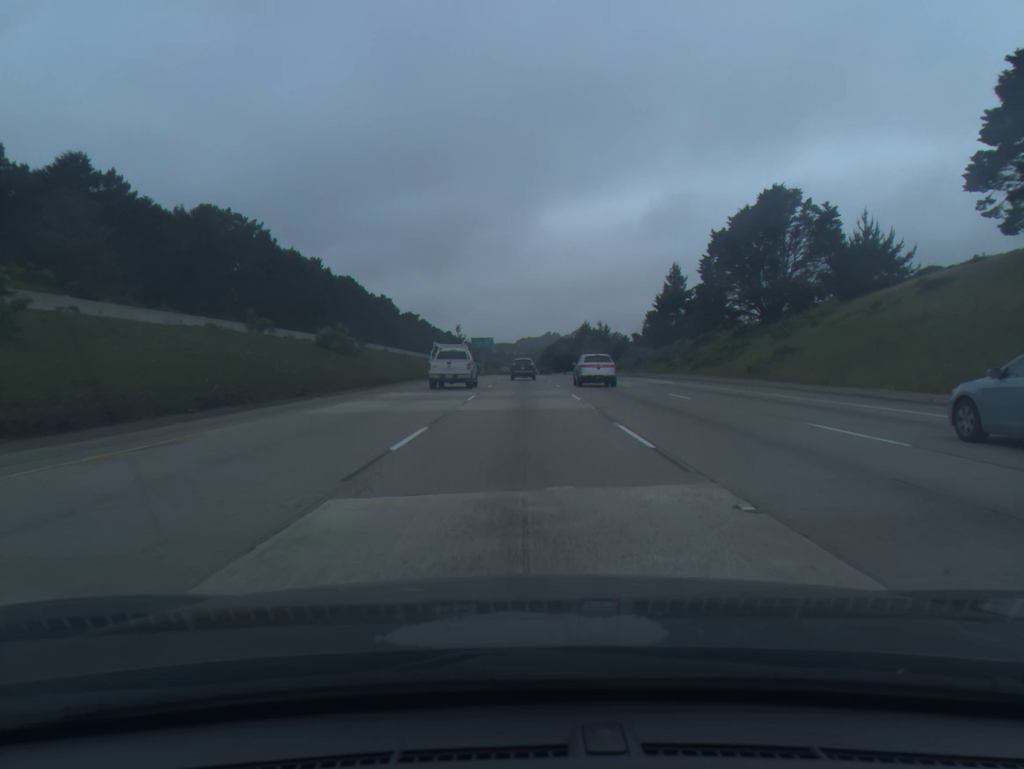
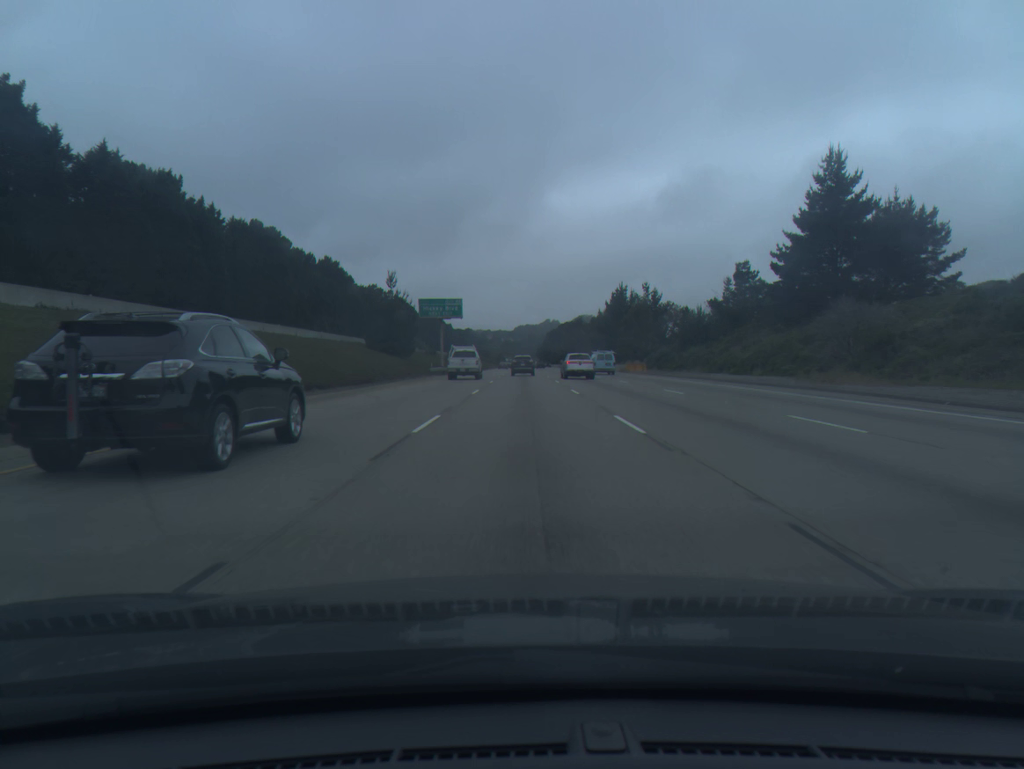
(+0.3, +86.0) m; 0°
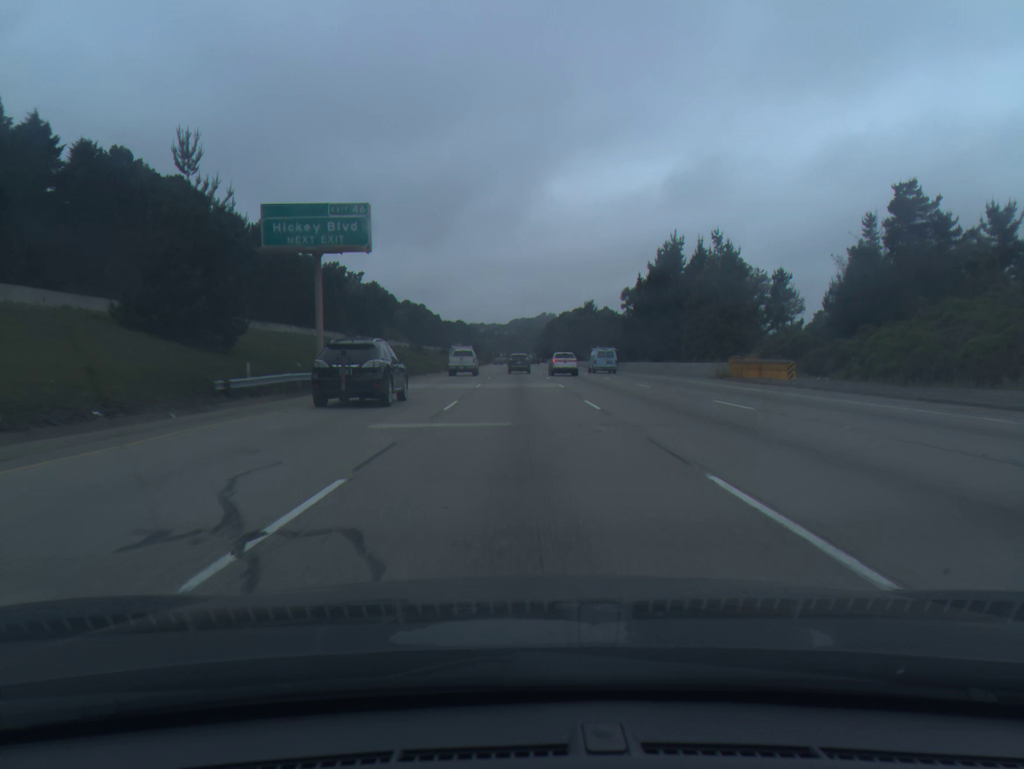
(+0.2, +52.4) m; 0°
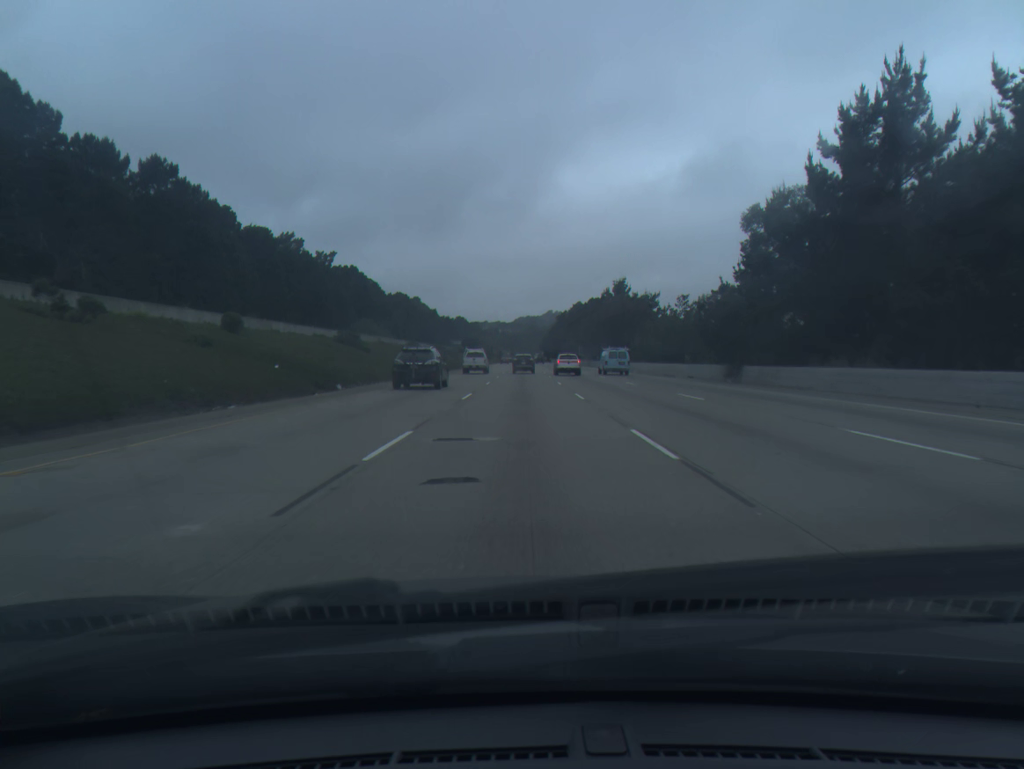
(-0.1, +53.1) m; 0°
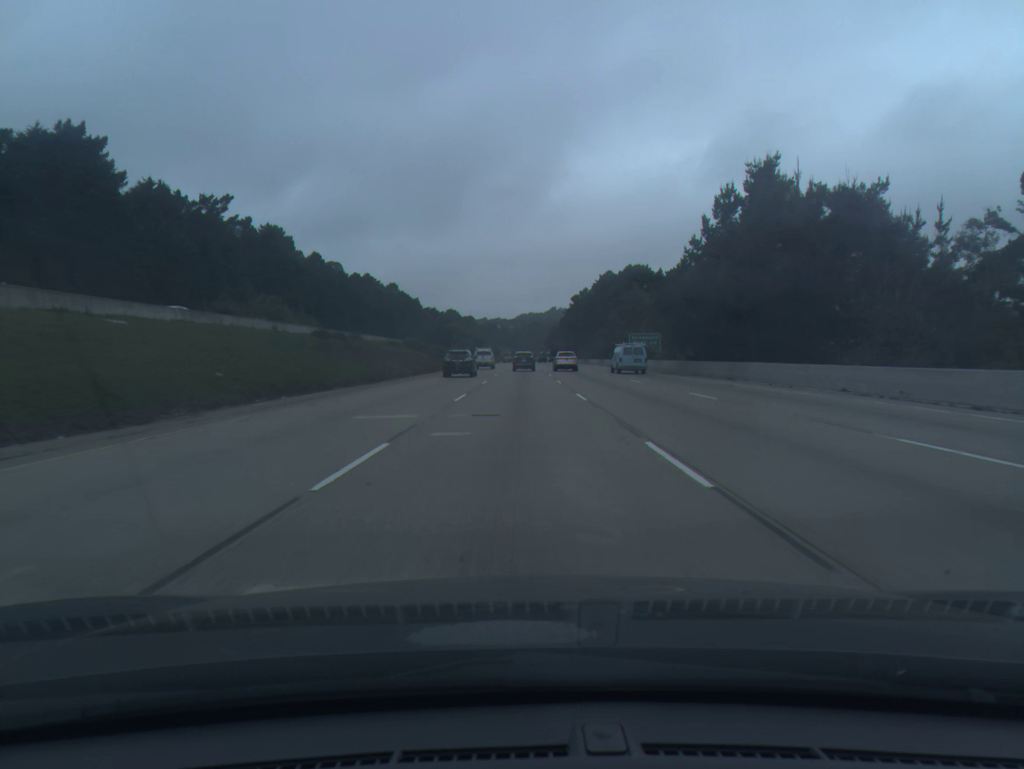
(+0.5, +89.7) m; 0°
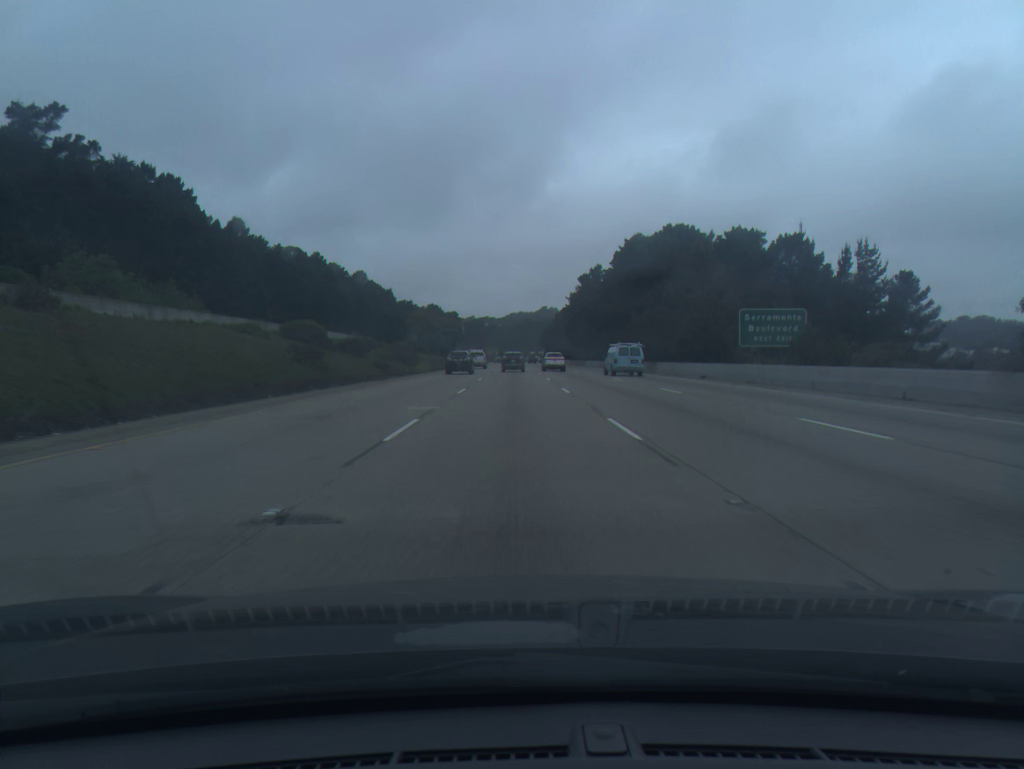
(+0.2, +54.4) m; +1°
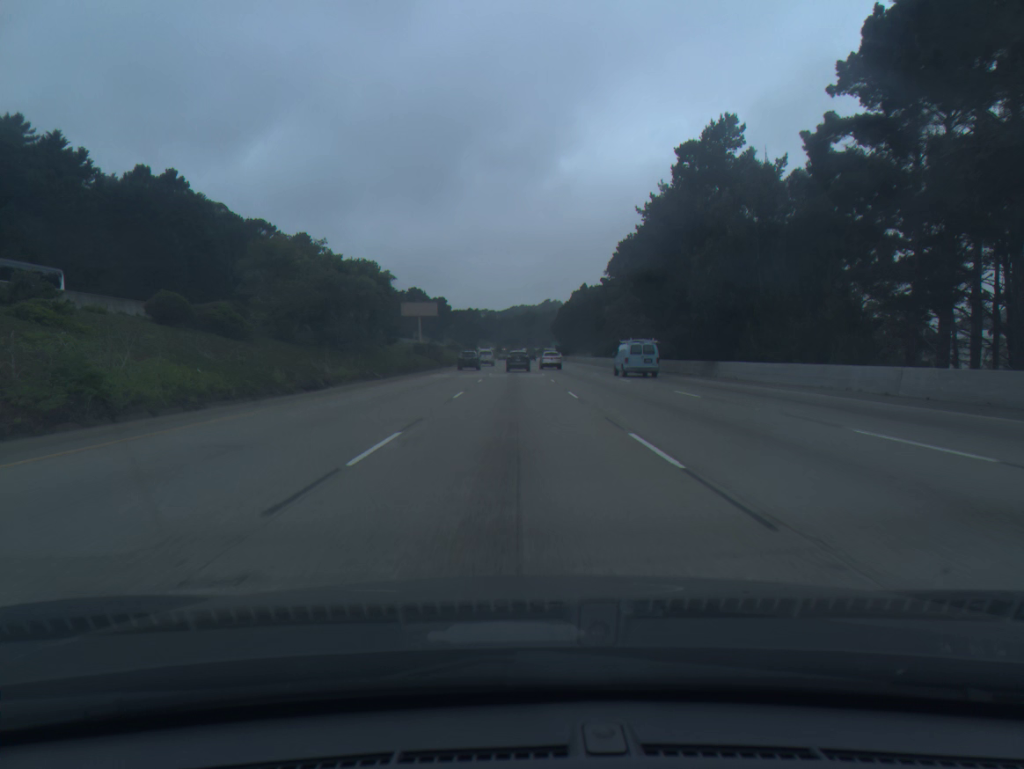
(-0.7, +90.1) m; 0°
